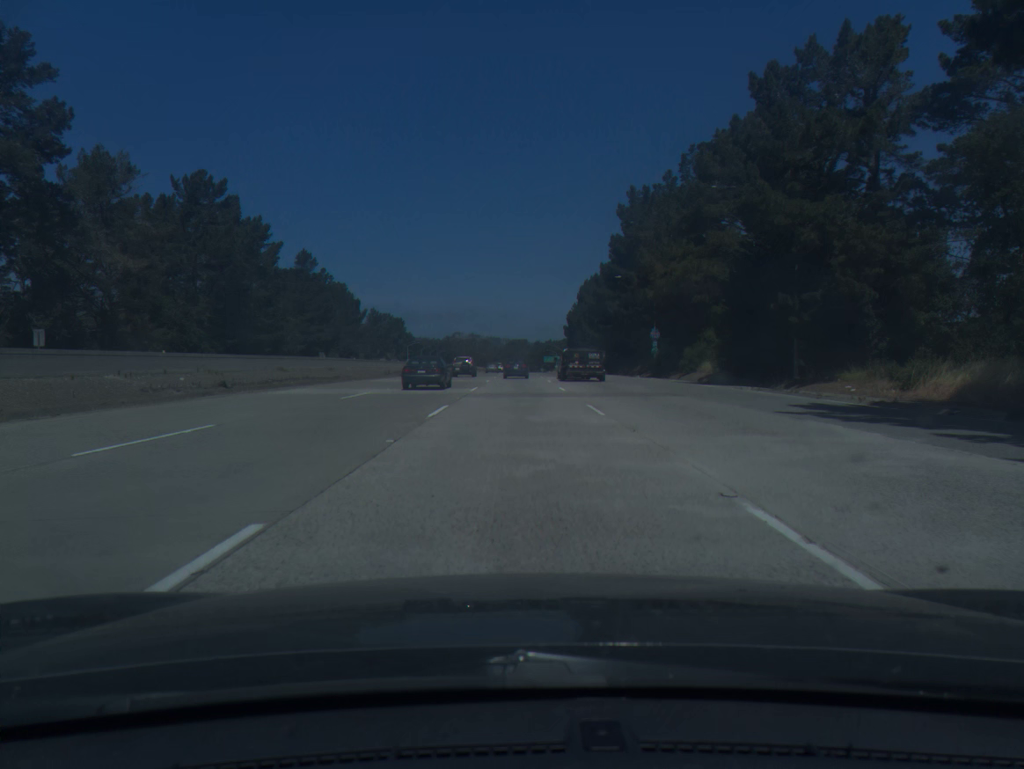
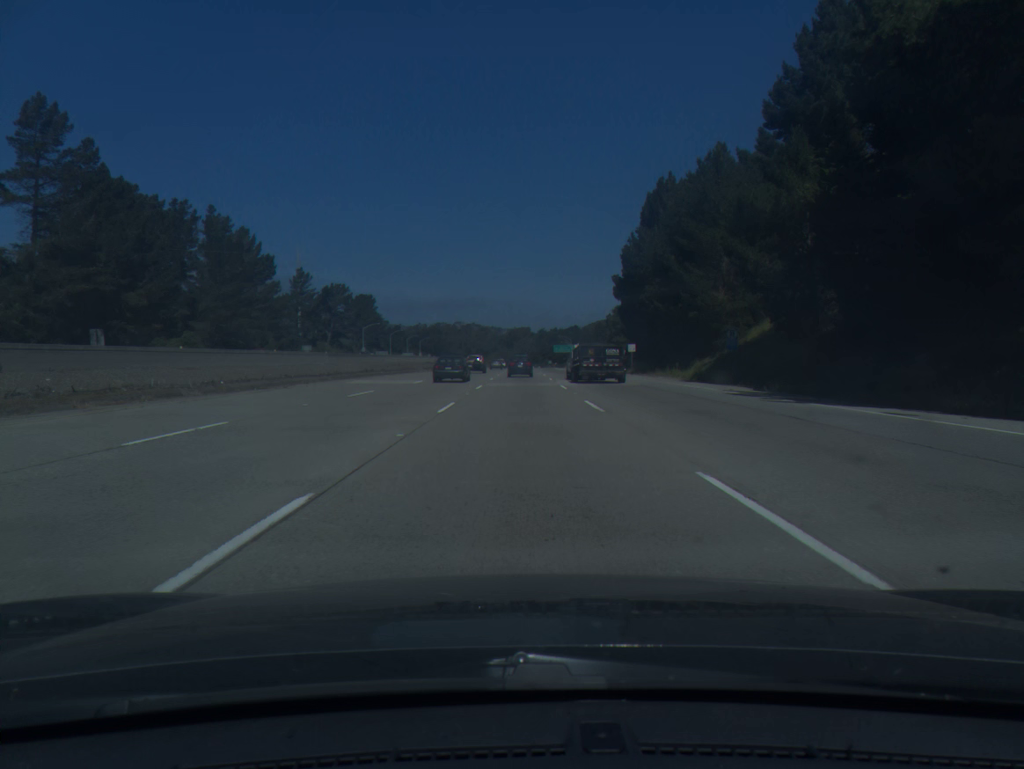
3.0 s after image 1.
(-0.3, +86.8) m; 0°
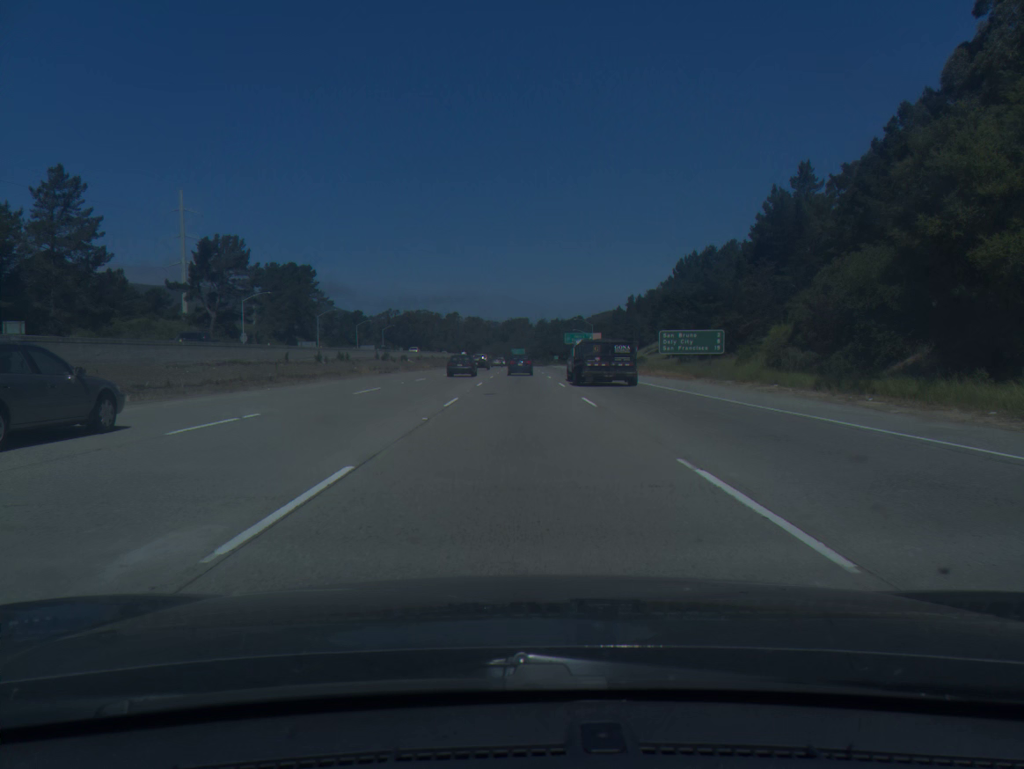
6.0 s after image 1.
(+0.3, +85.9) m; 0°
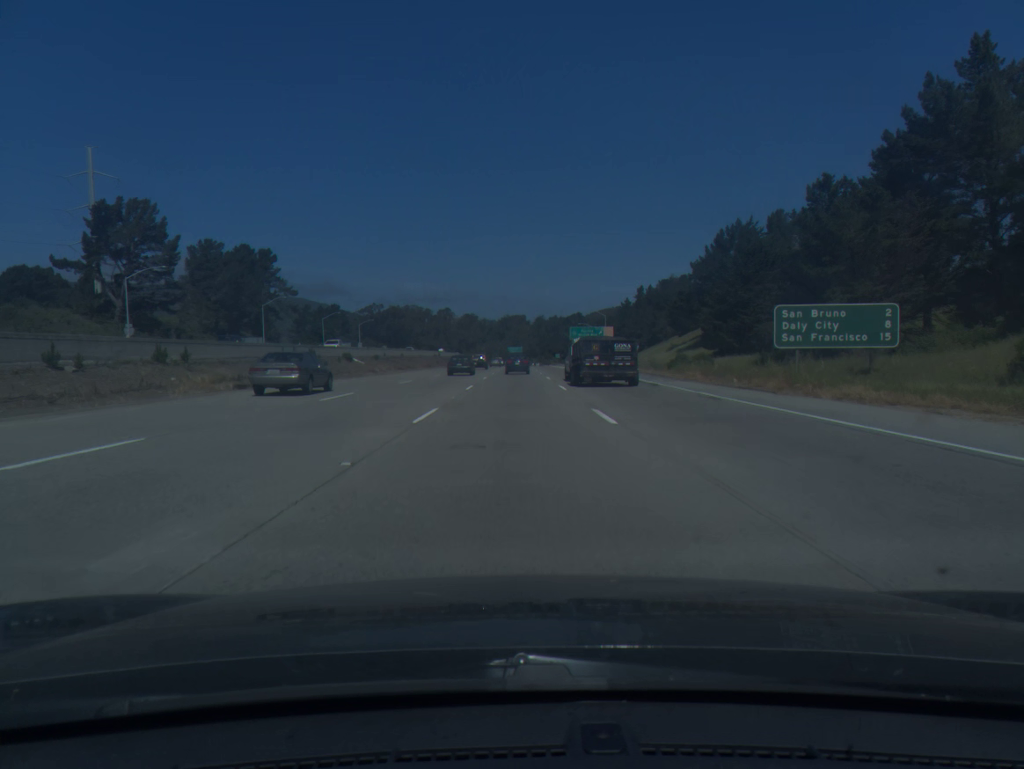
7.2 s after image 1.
(+0.1, +34.2) m; 0°
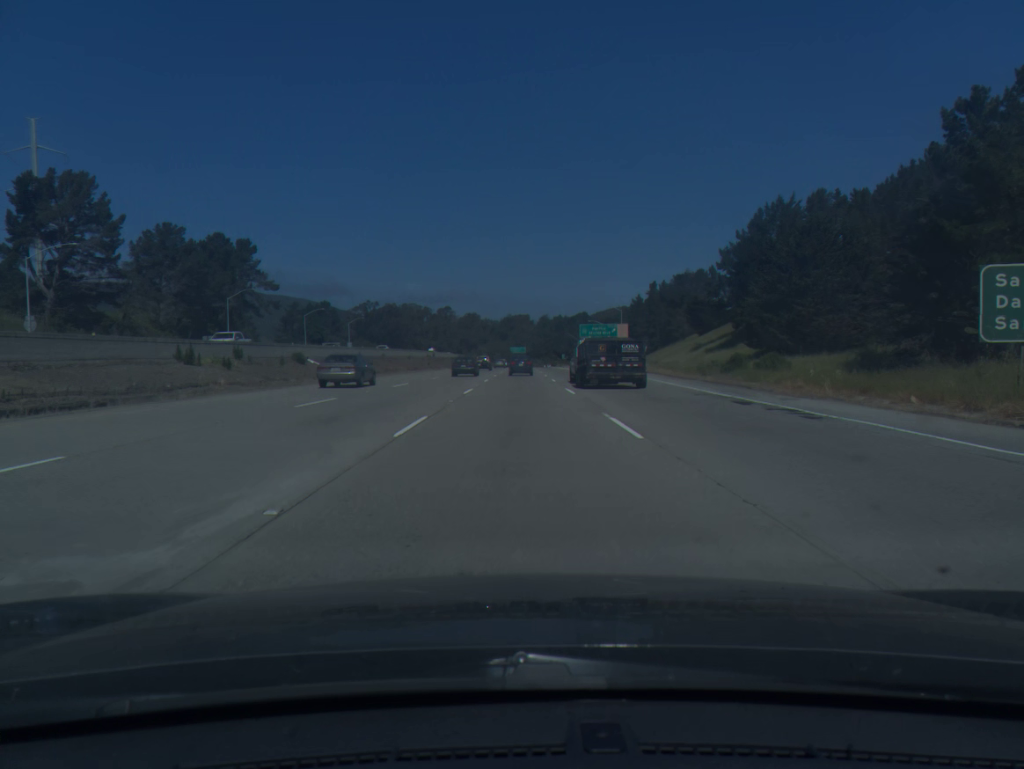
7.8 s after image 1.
(0.0, +17.1) m; 0°
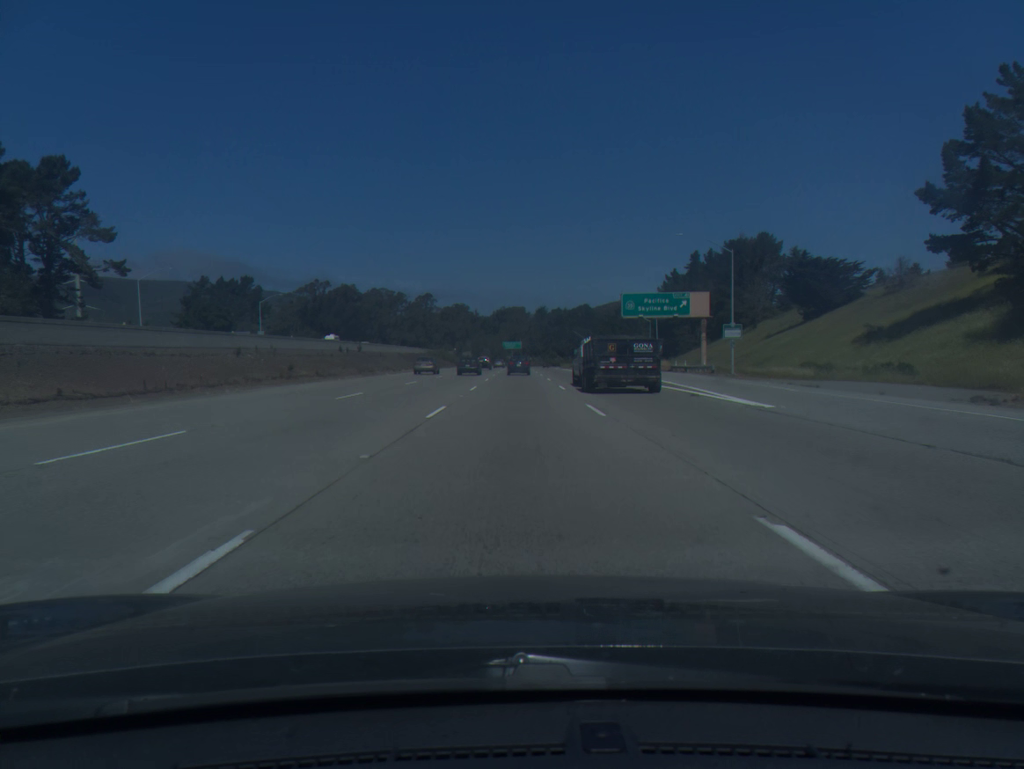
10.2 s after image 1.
(+0.1, +69.1) m; 0°
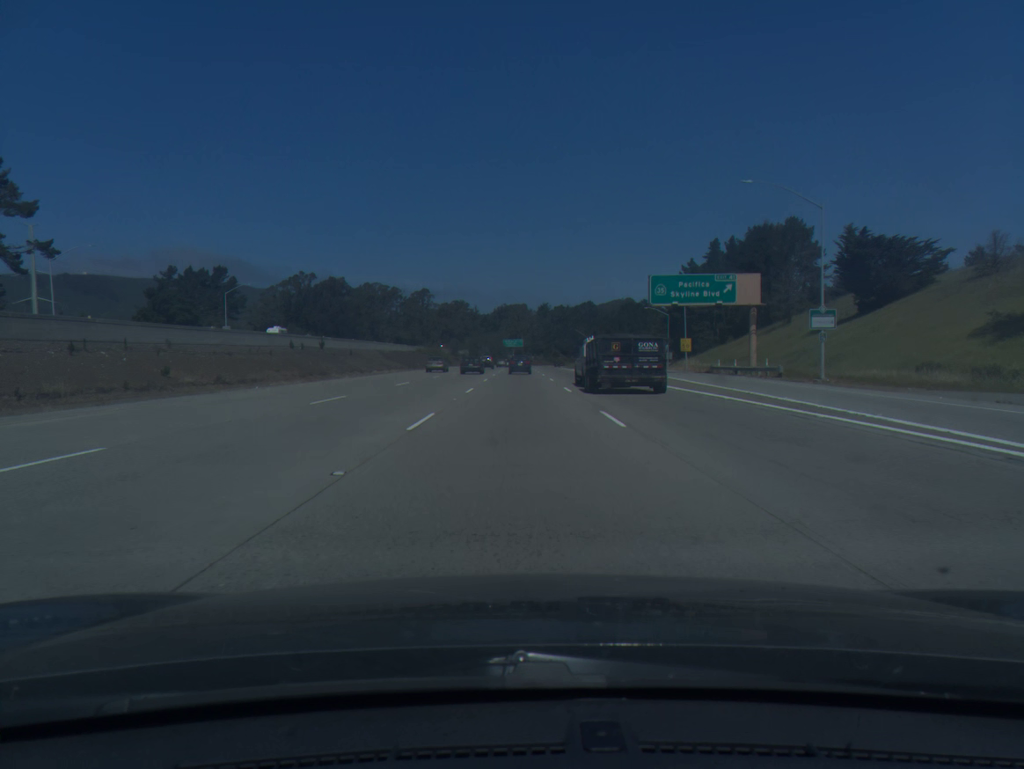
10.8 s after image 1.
(0.0, +17.5) m; 0°
